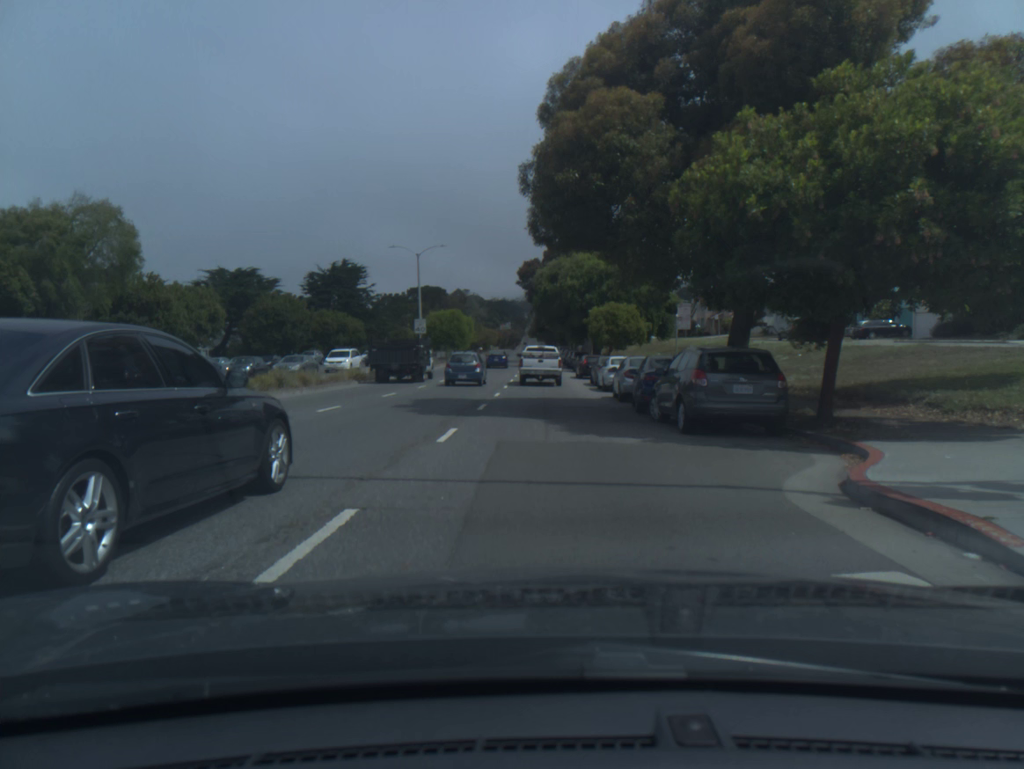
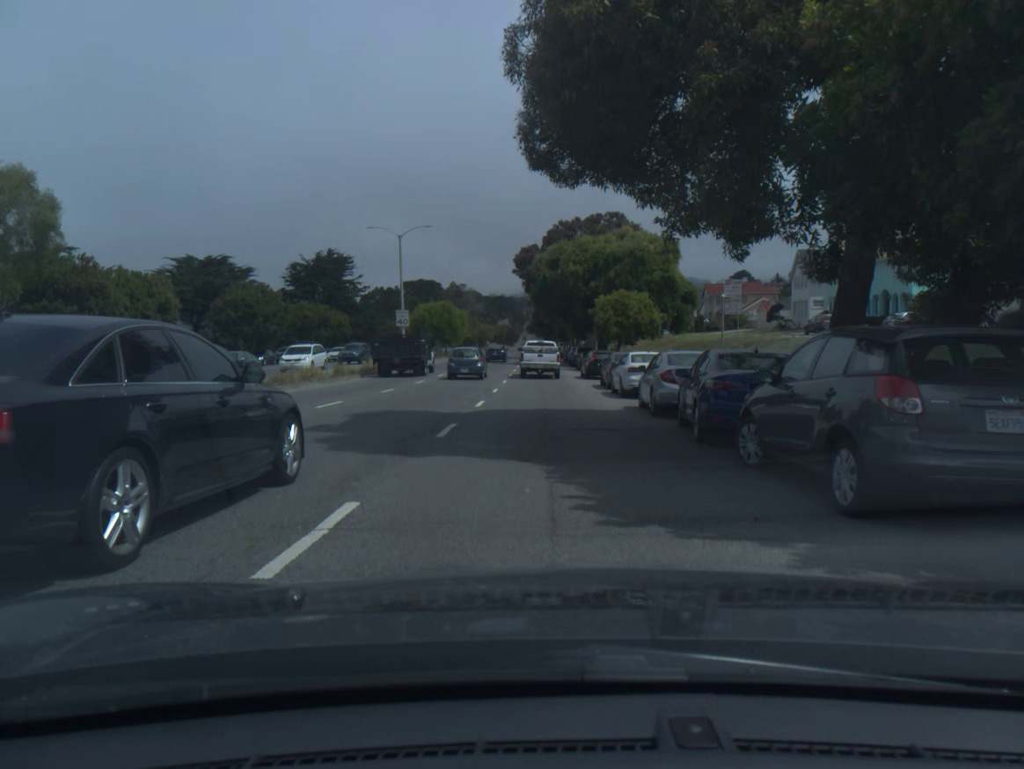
(0.0, +7.2) m; 0°
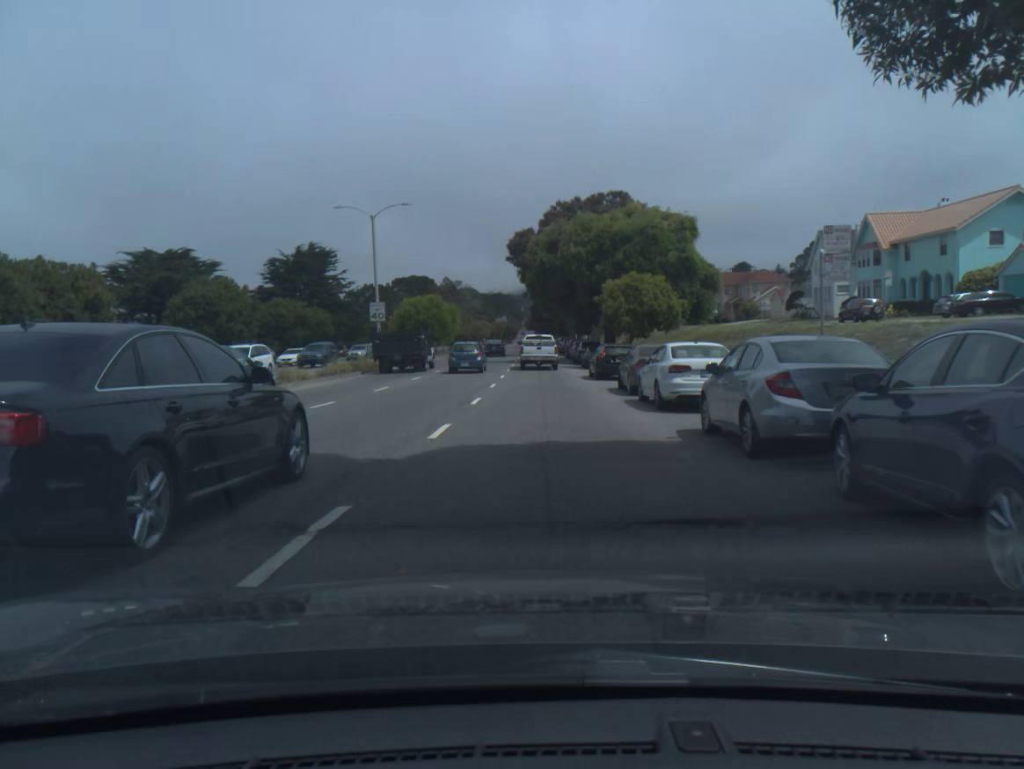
(0.0, +7.7) m; 0°
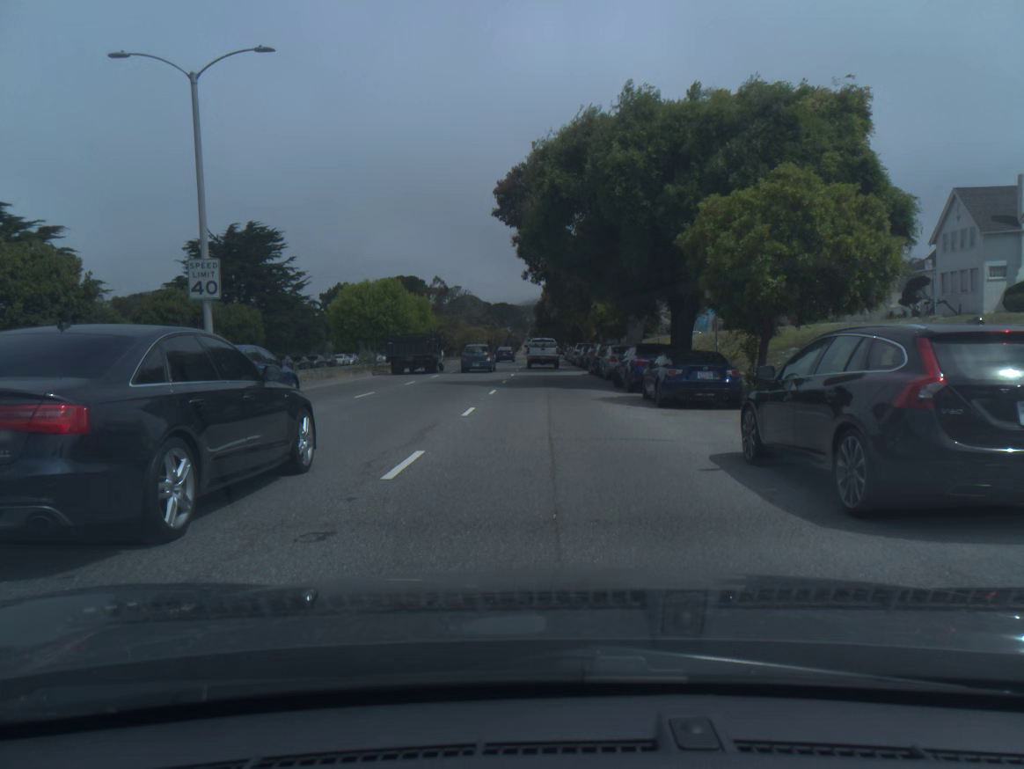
(-0.2, +25.3) m; 0°
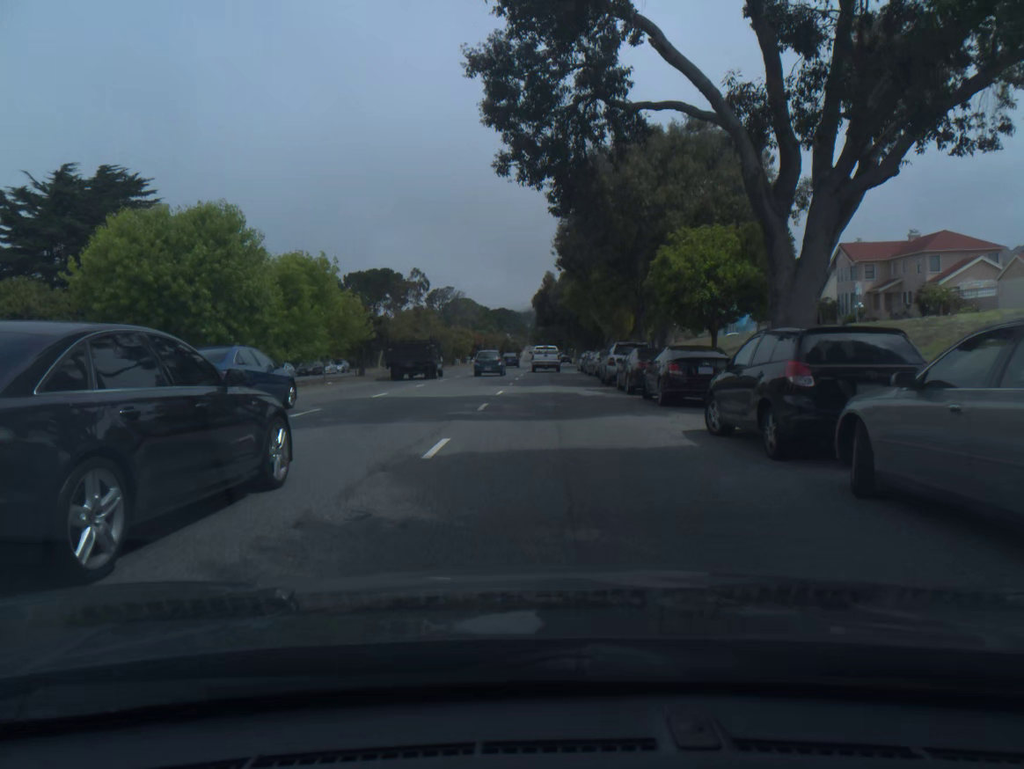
(0.0, +28.1) m; 0°
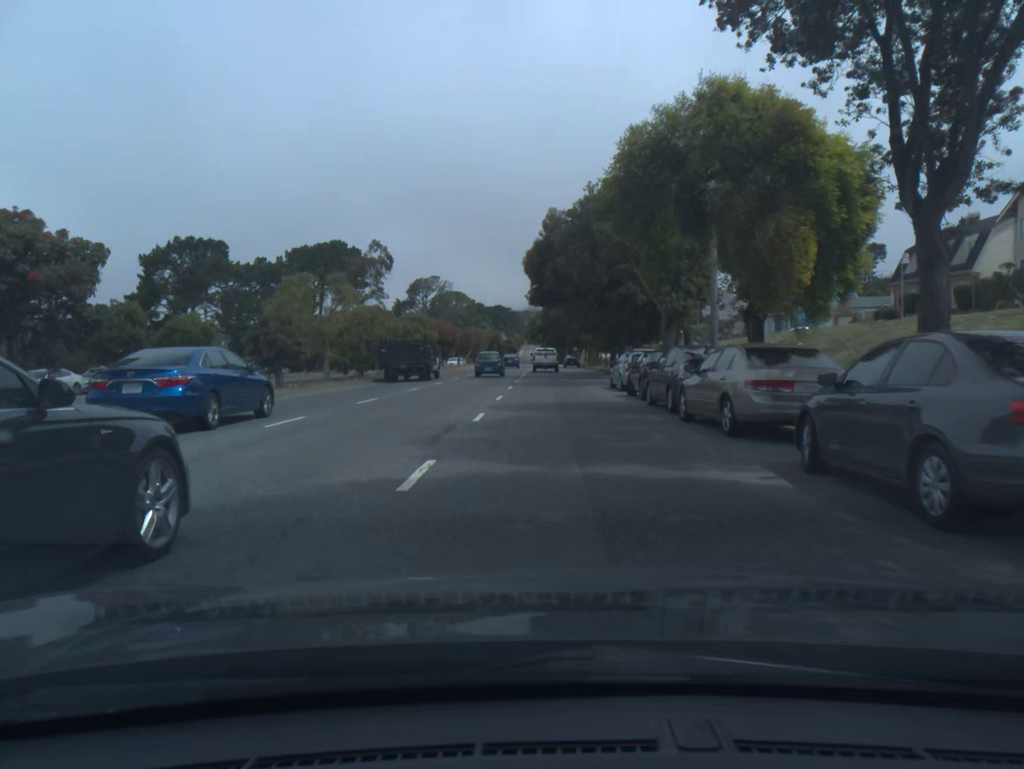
(0.0, +30.5) m; 0°
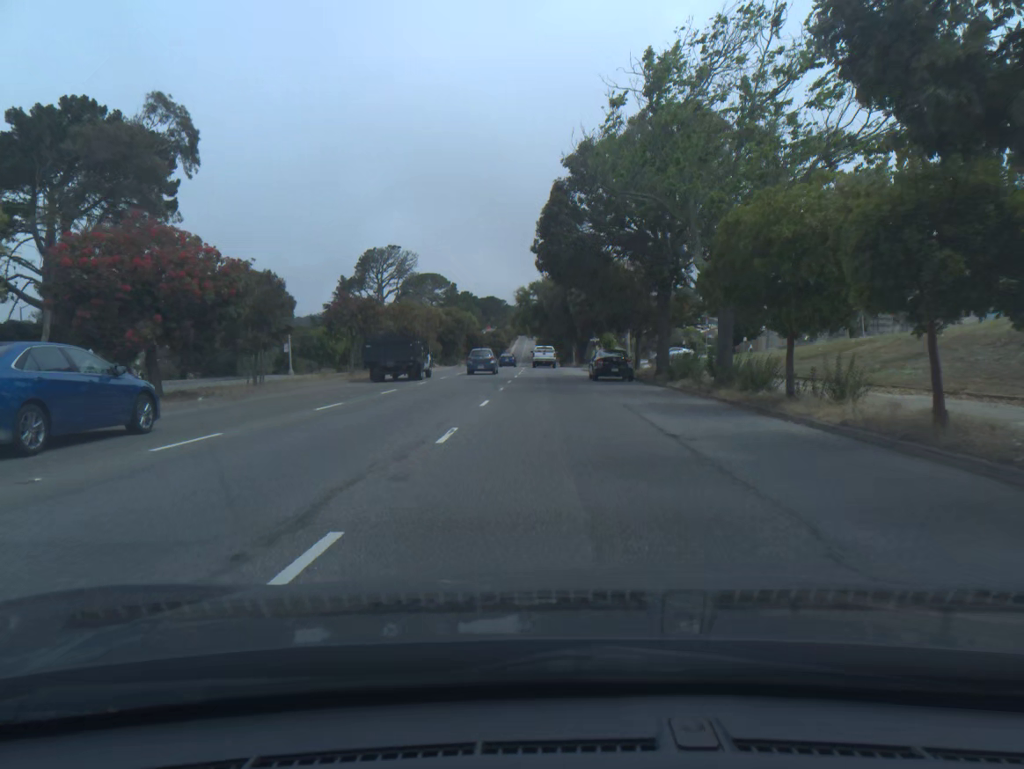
(+0.2, +54.8) m; 0°
